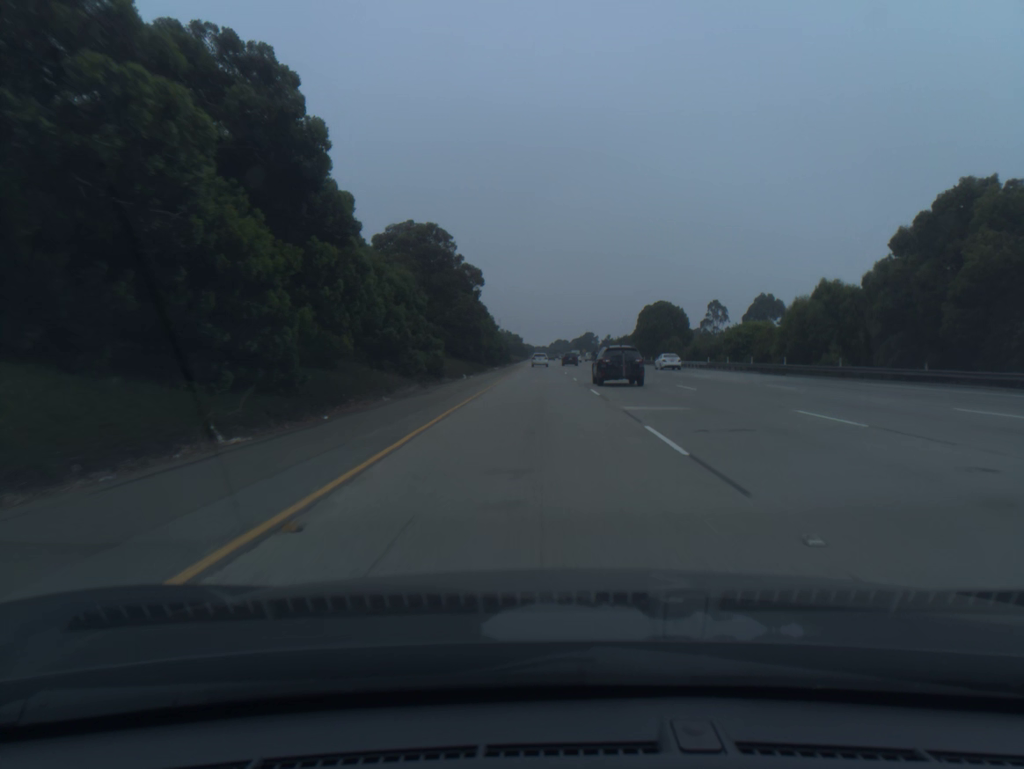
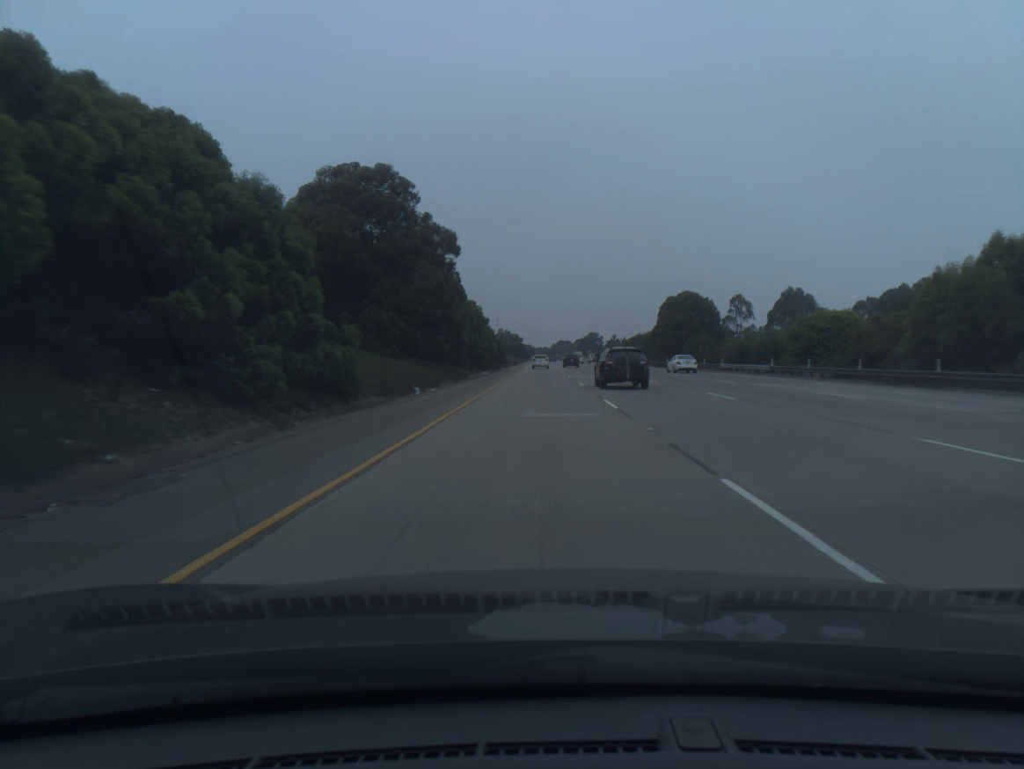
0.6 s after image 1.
(0.0, +20.1) m; 0°
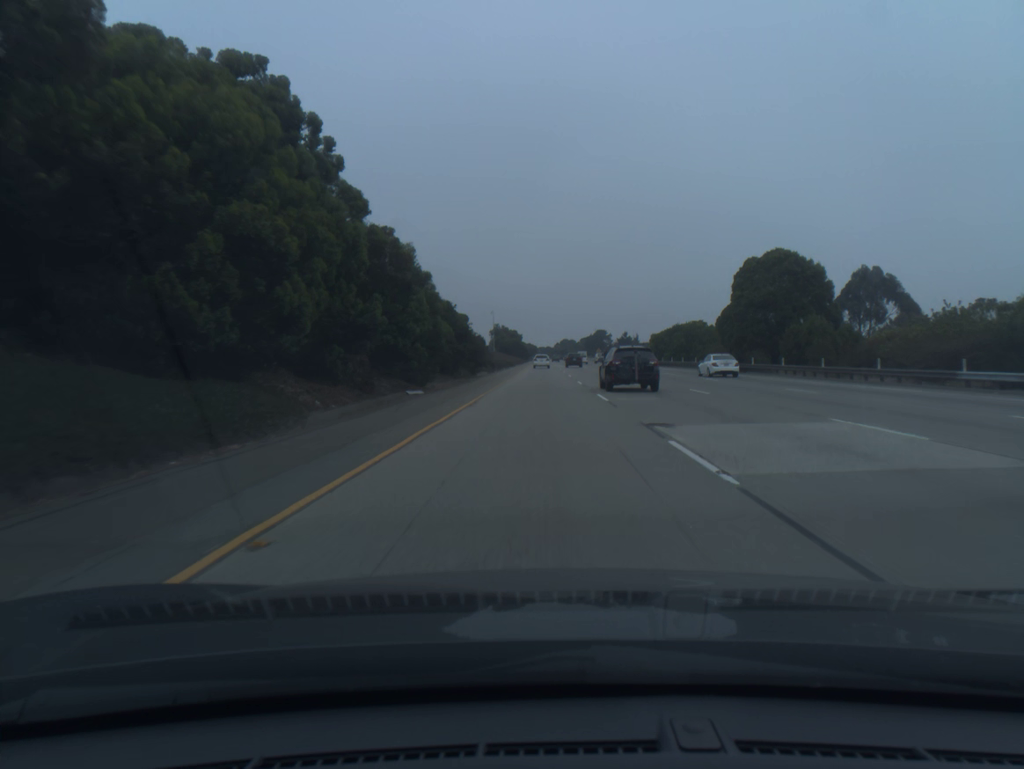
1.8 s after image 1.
(-0.1, +40.3) m; 0°
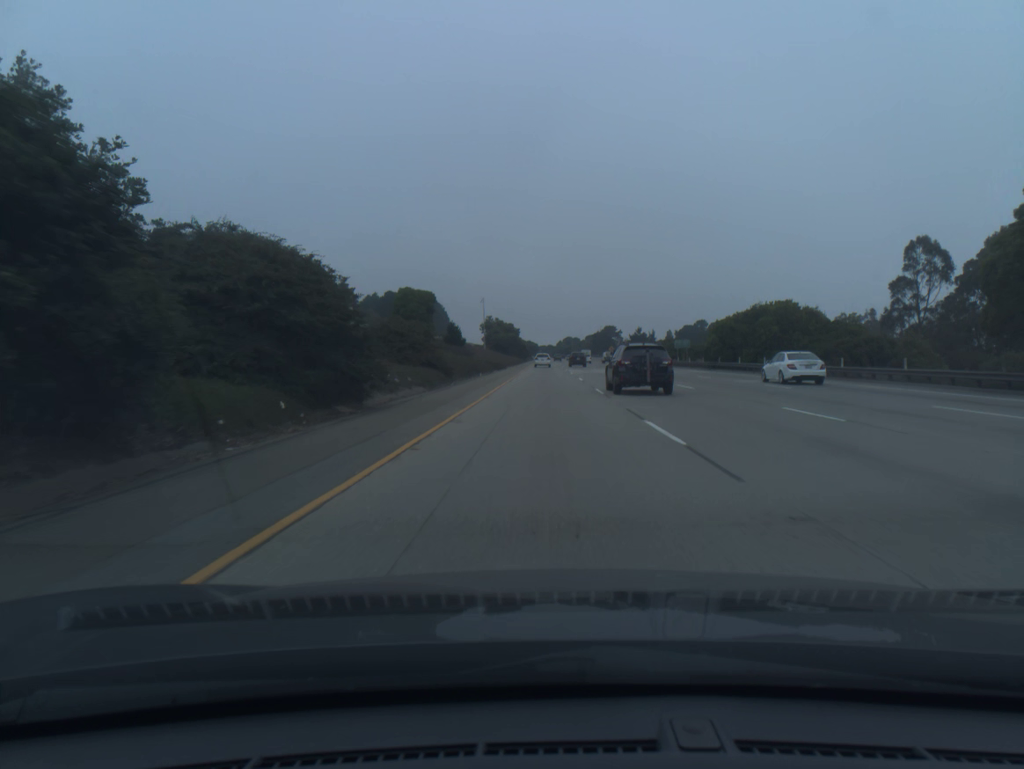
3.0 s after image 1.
(-0.1, +40.3) m; 0°
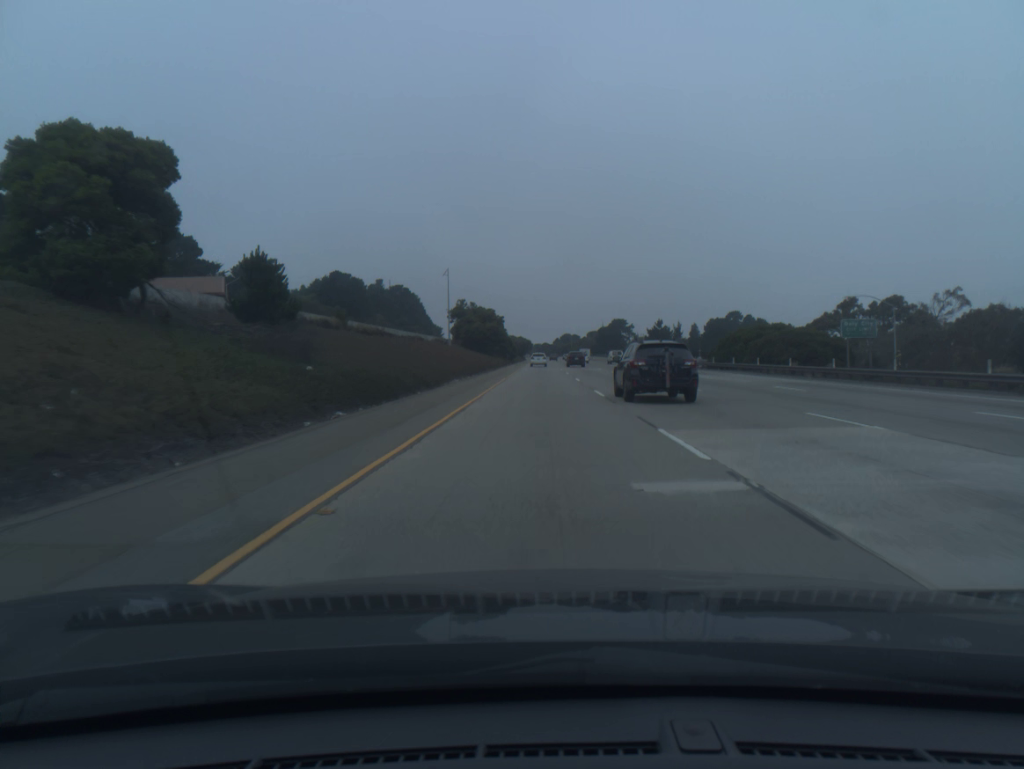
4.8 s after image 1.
(+0.2, +60.4) m; 0°
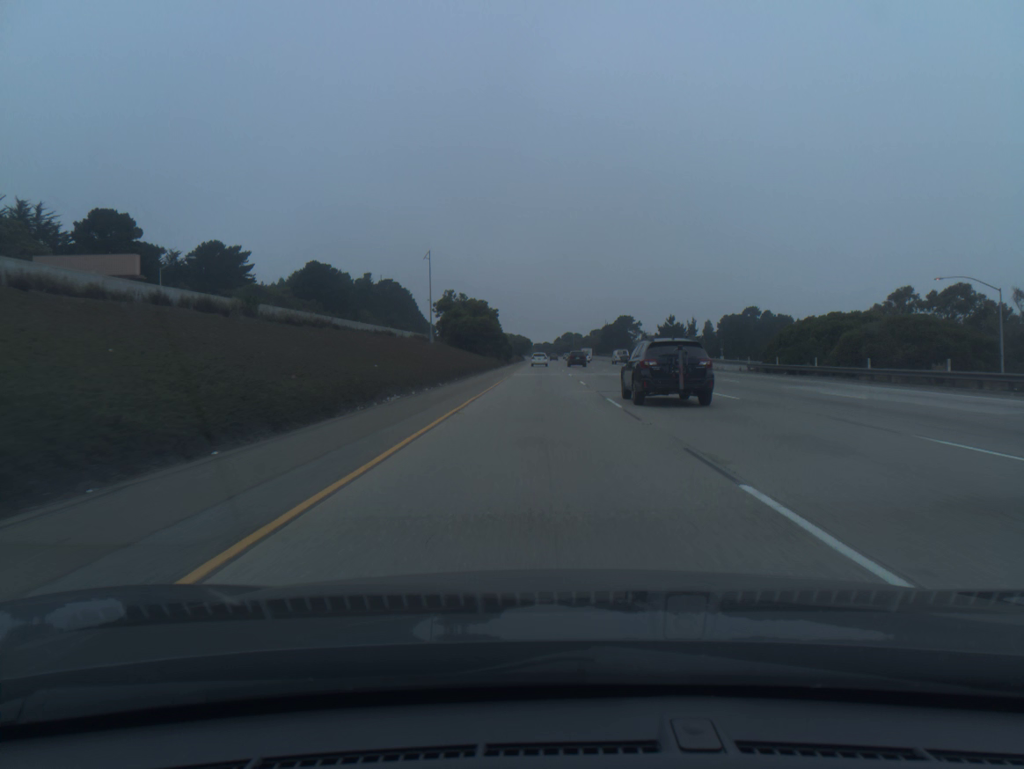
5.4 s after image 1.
(0.0, +20.1) m; 0°
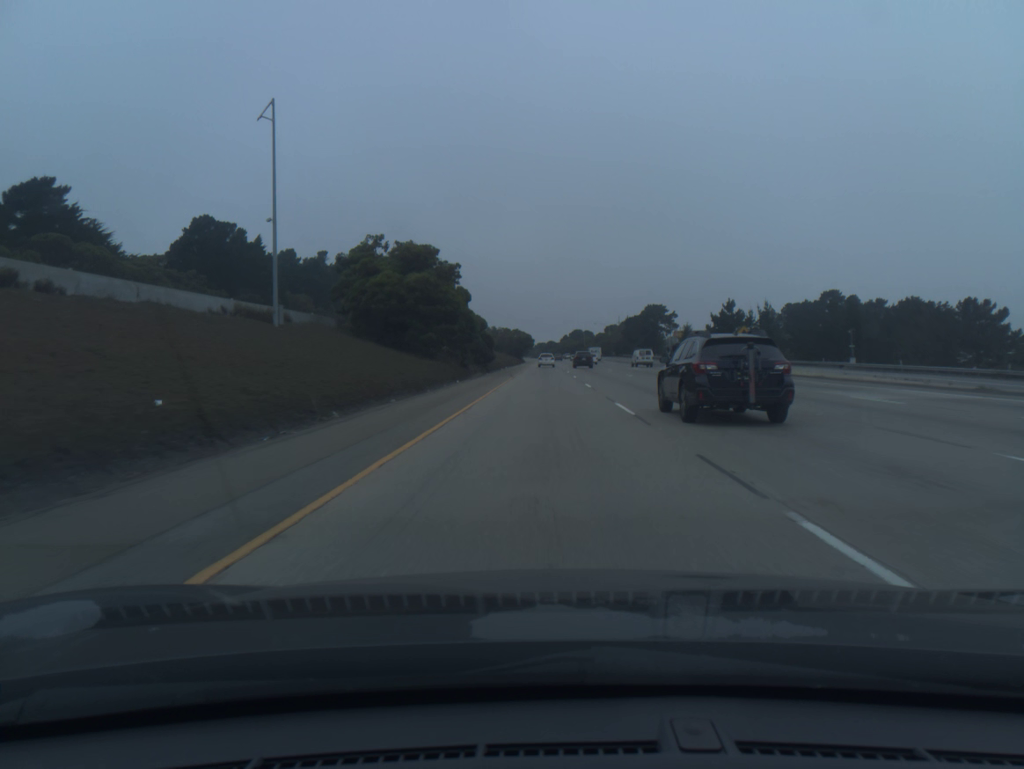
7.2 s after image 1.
(-0.2, +60.2) m; 0°
